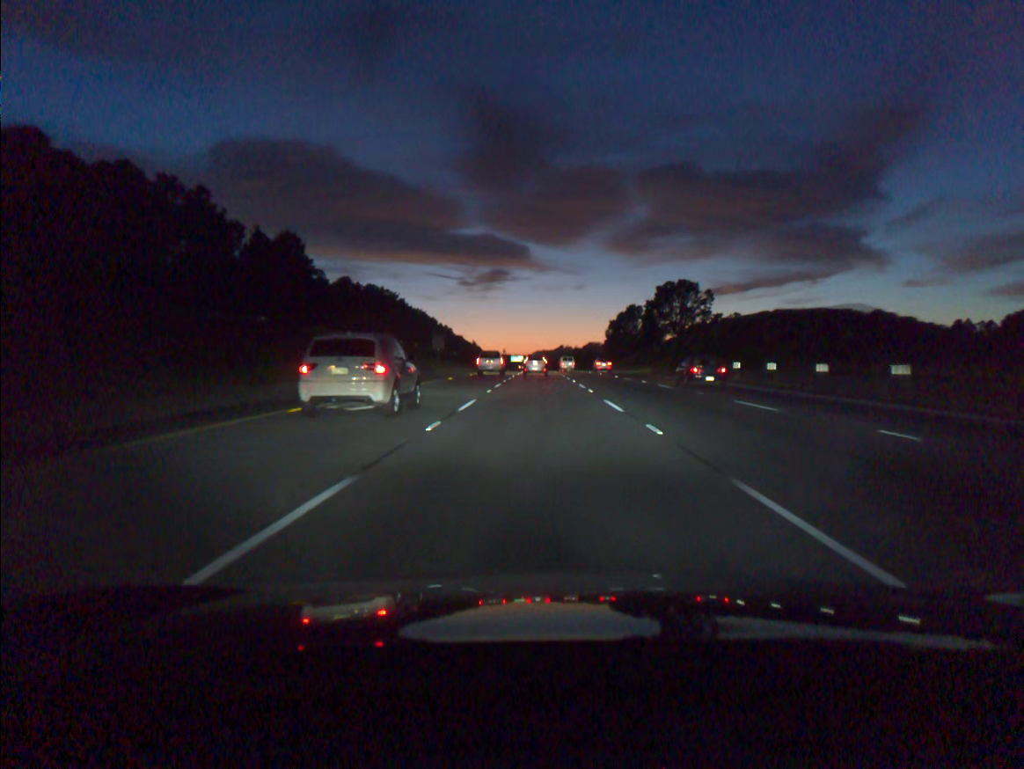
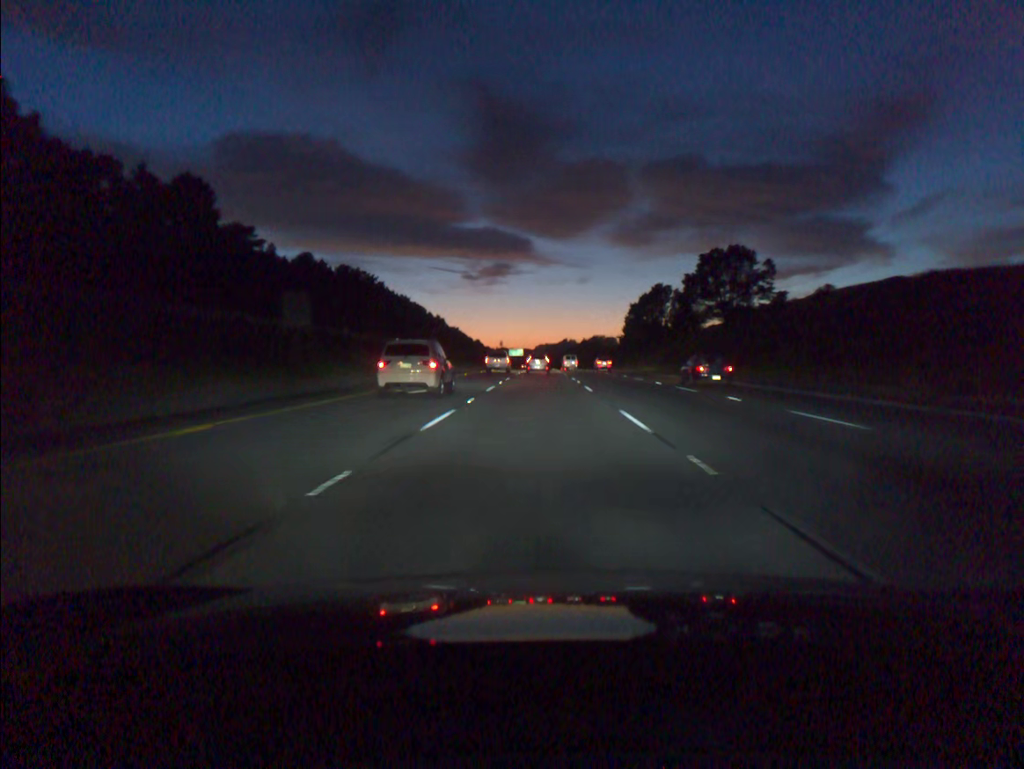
(0.0, +48.9) m; 0°
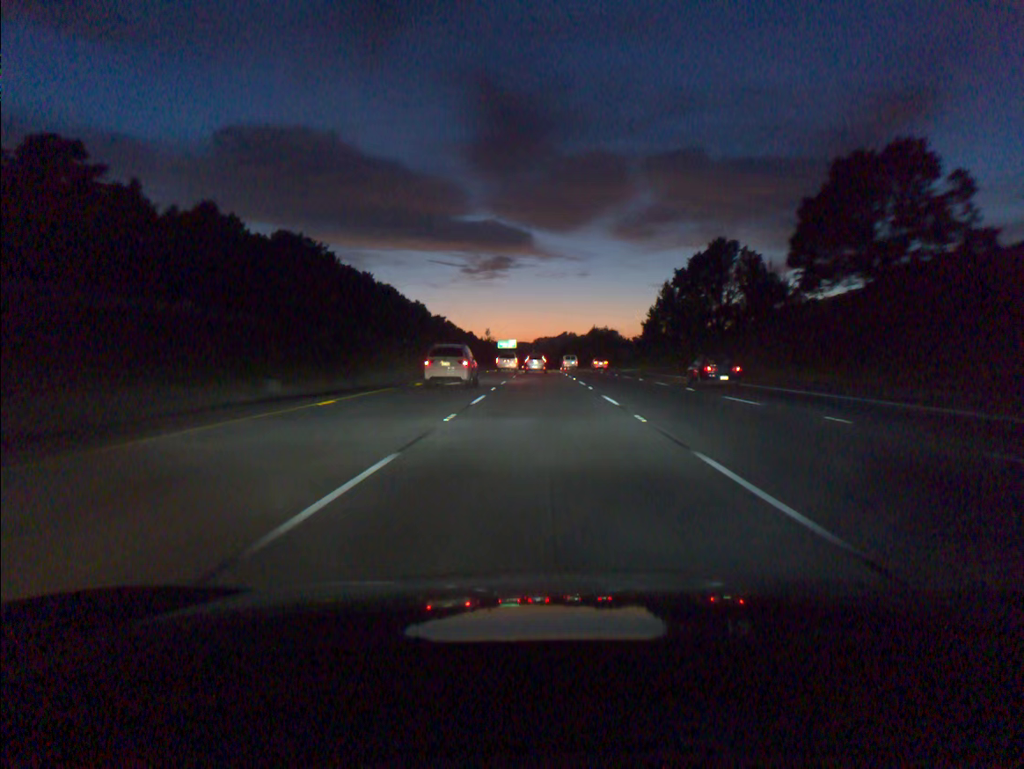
(-0.1, +65.9) m; 0°
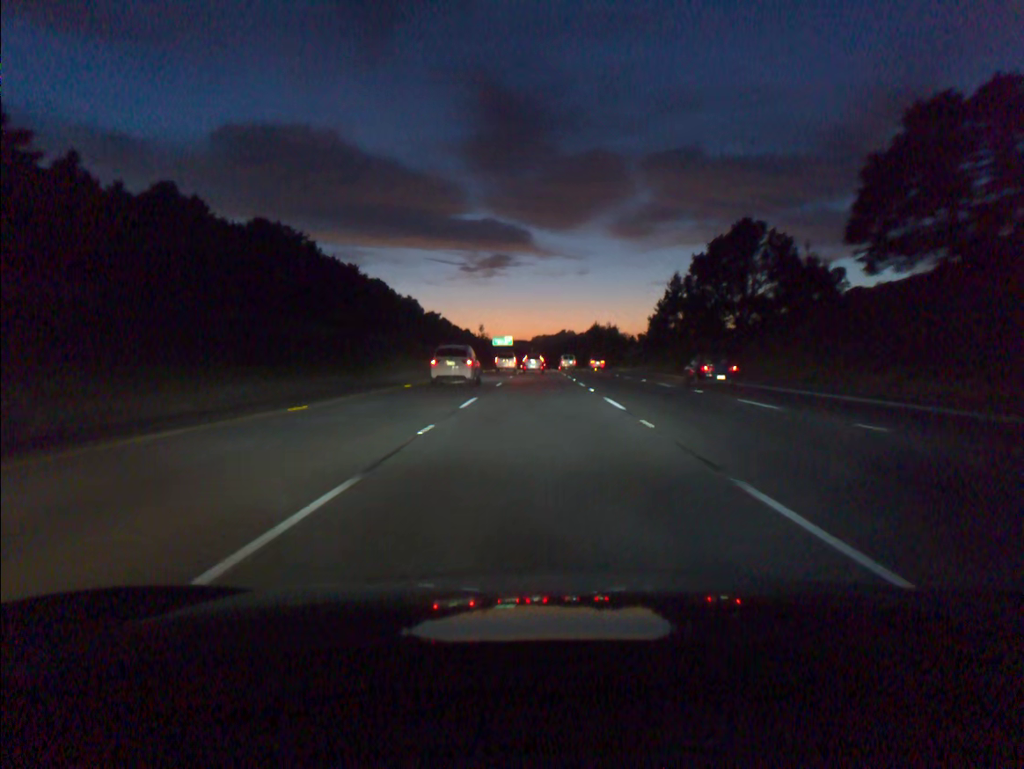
(0.0, +16.7) m; 0°
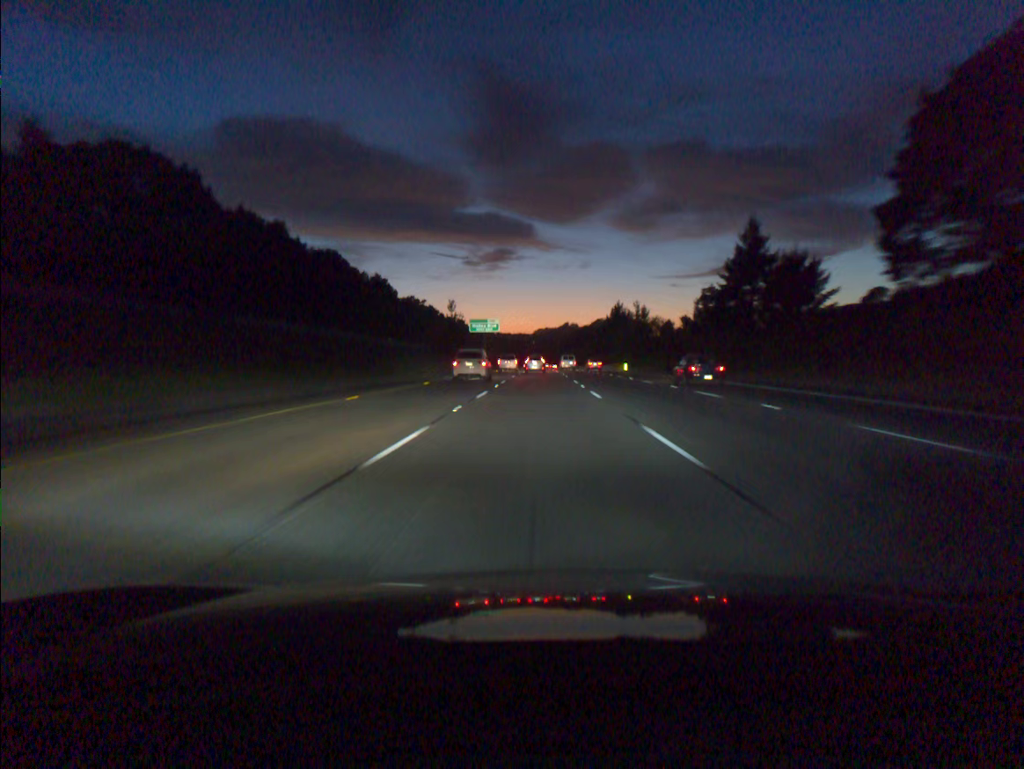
(0.0, +67.5) m; 0°
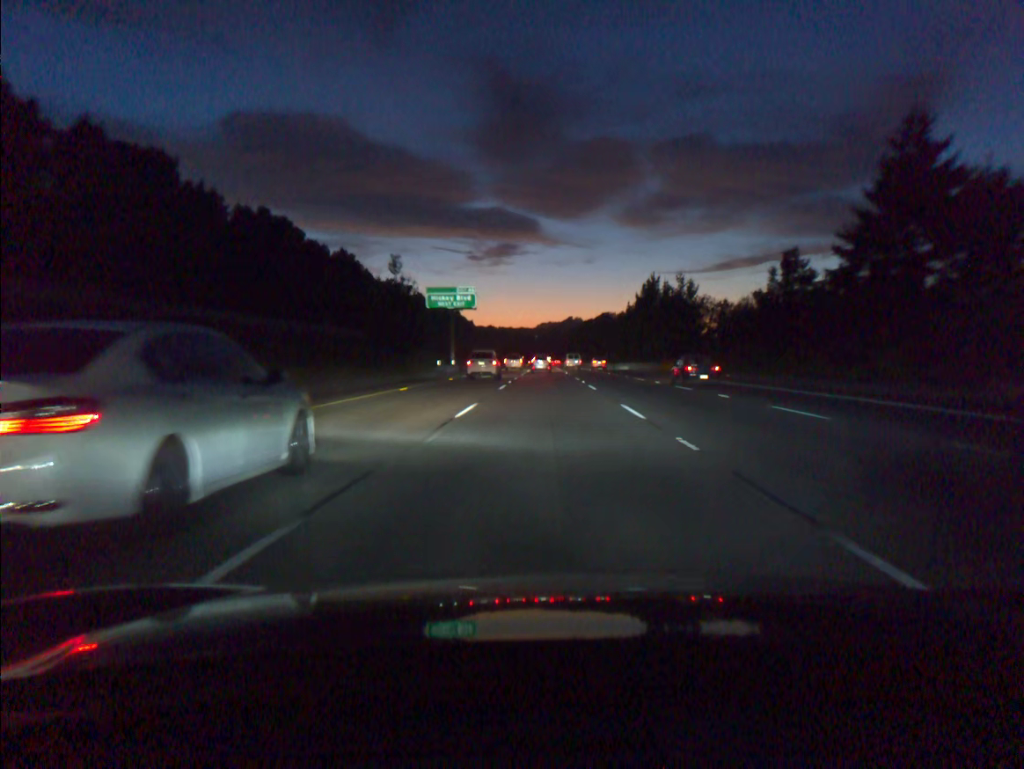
(-0.2, +51.7) m; 0°
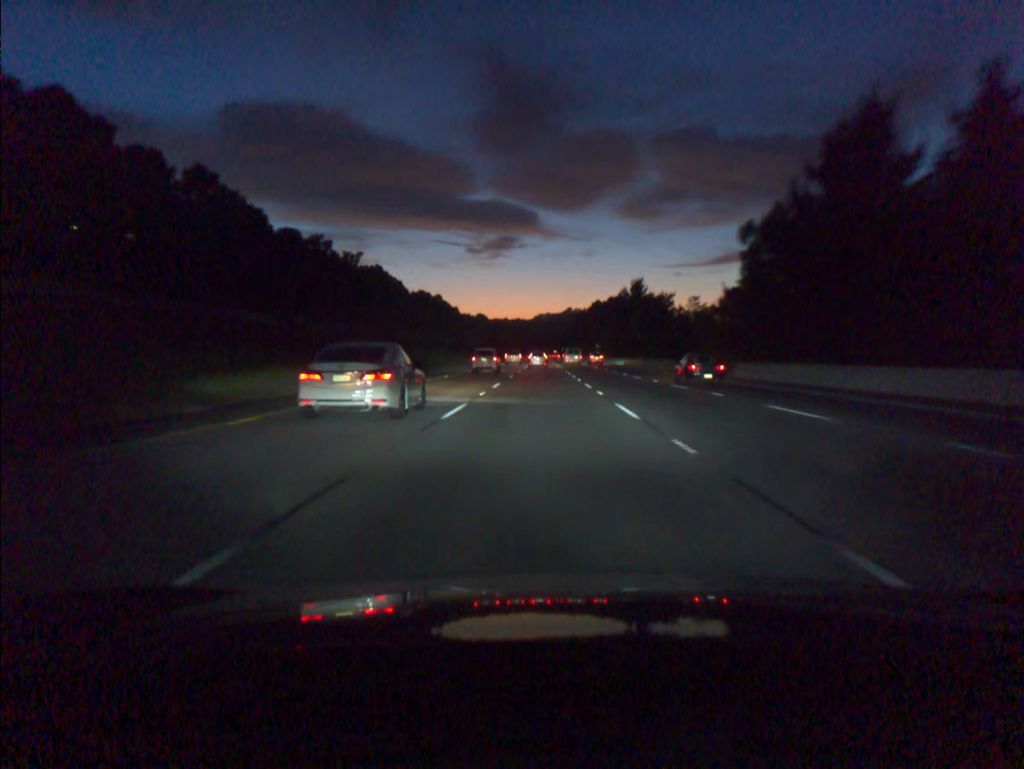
(+0.5, +88.3) m; 0°
